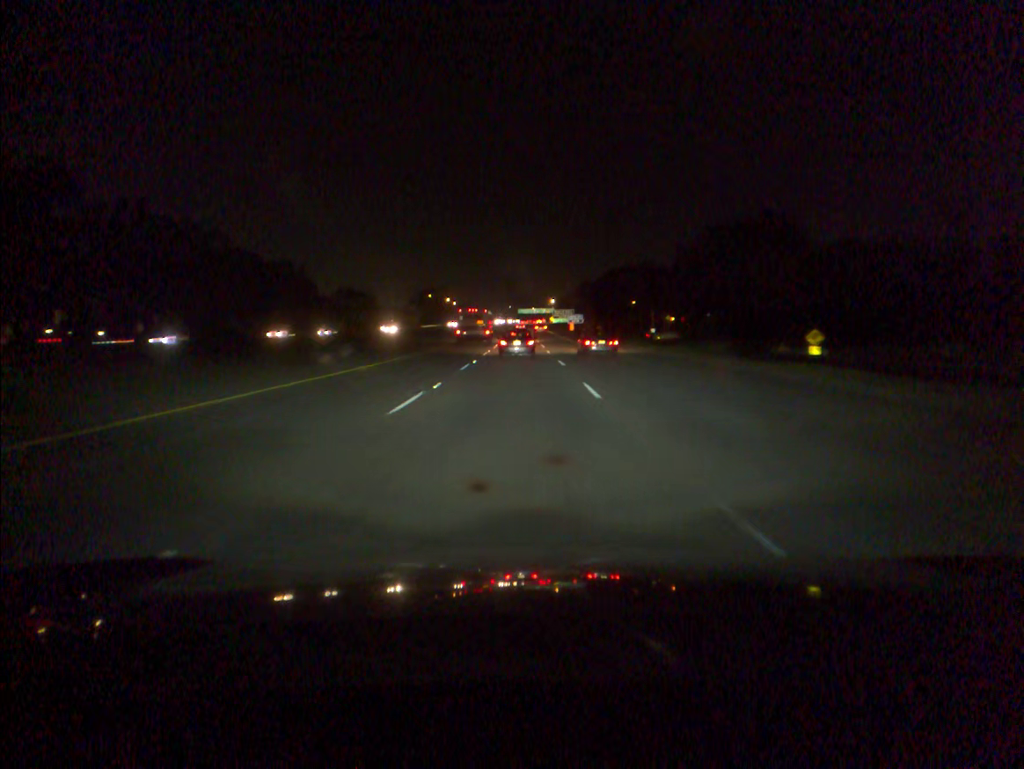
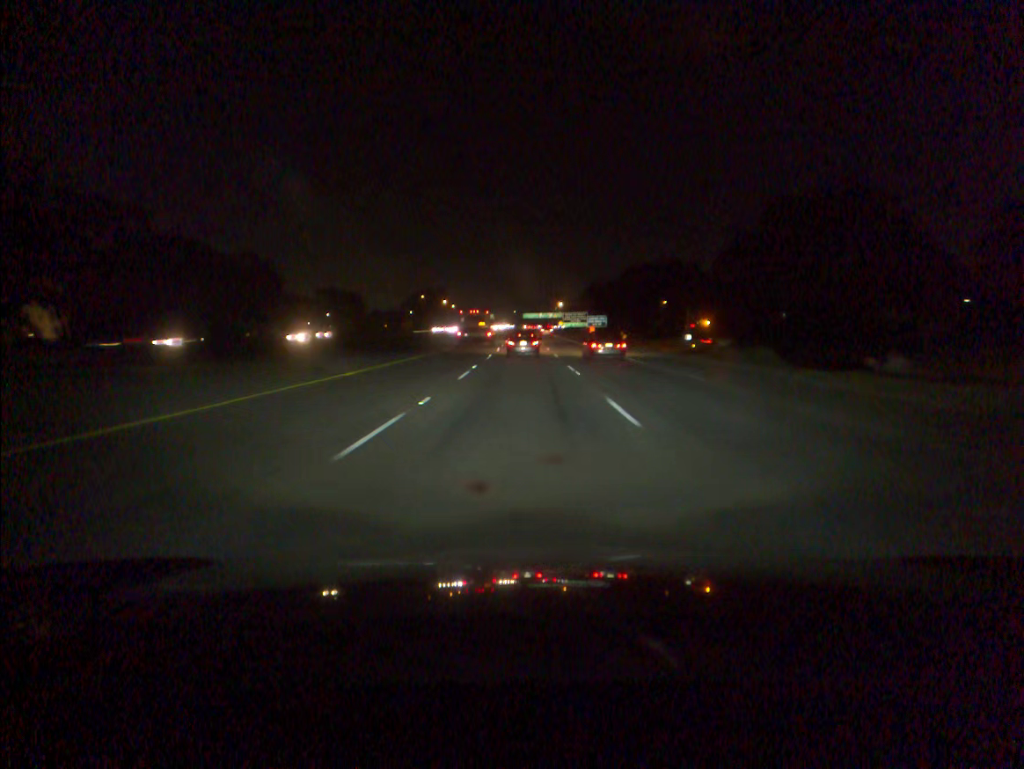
(-0.2, +34.1) m; 0°
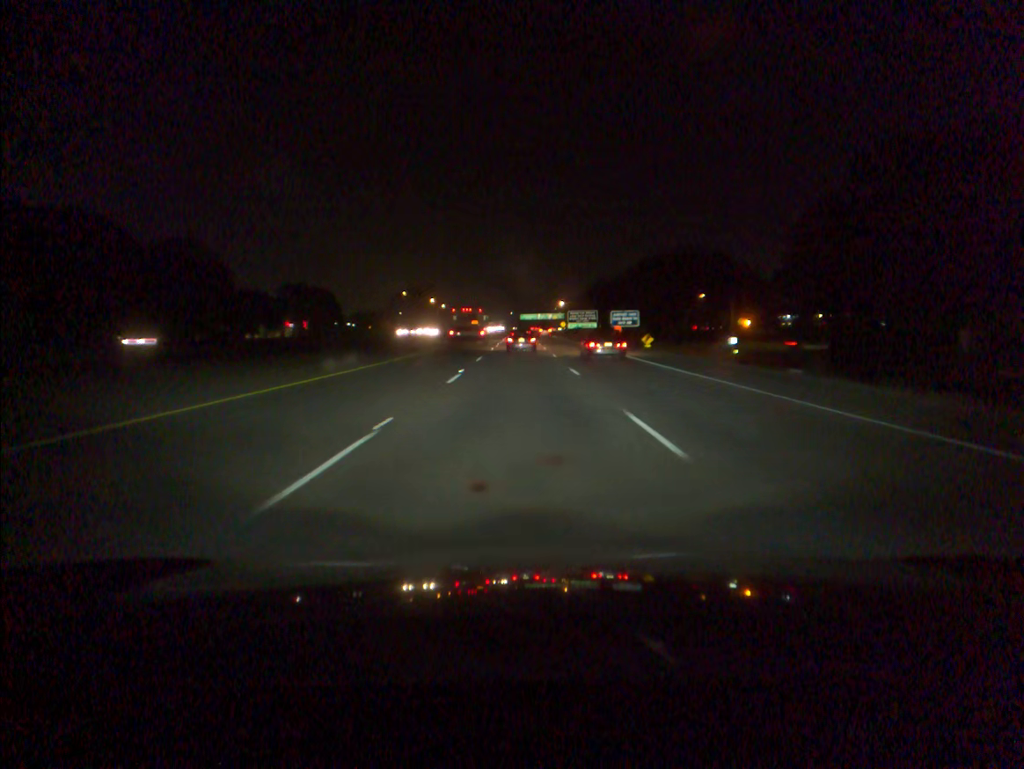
(+0.1, +34.2) m; 0°
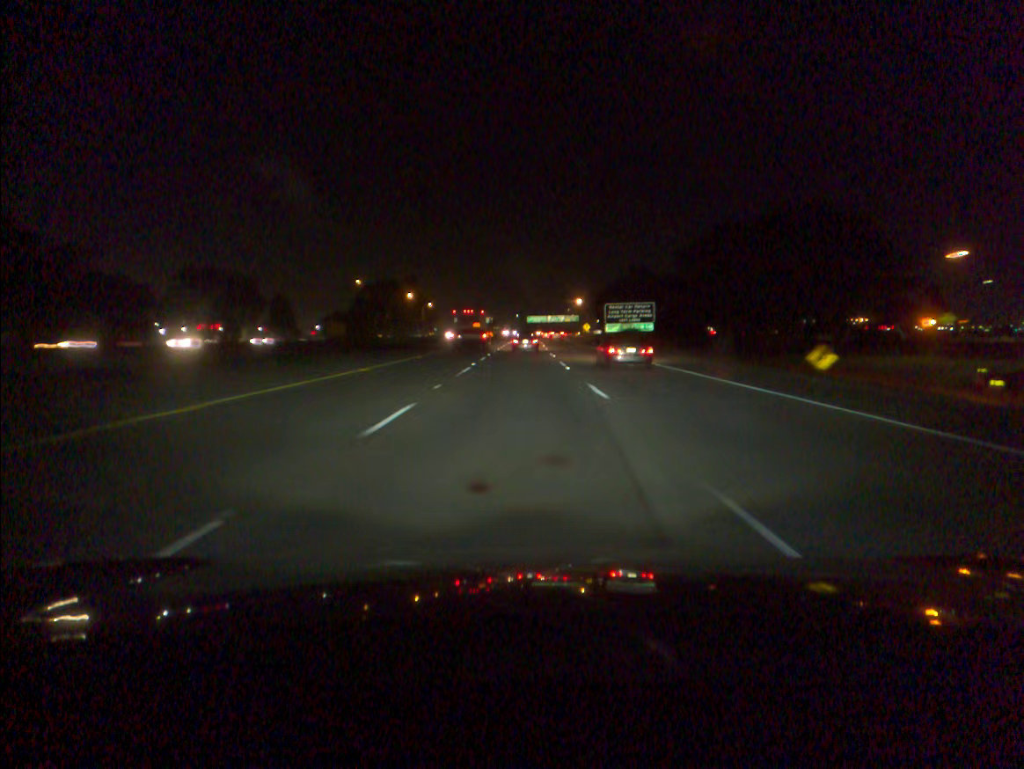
(-0.2, +68.2) m; 0°
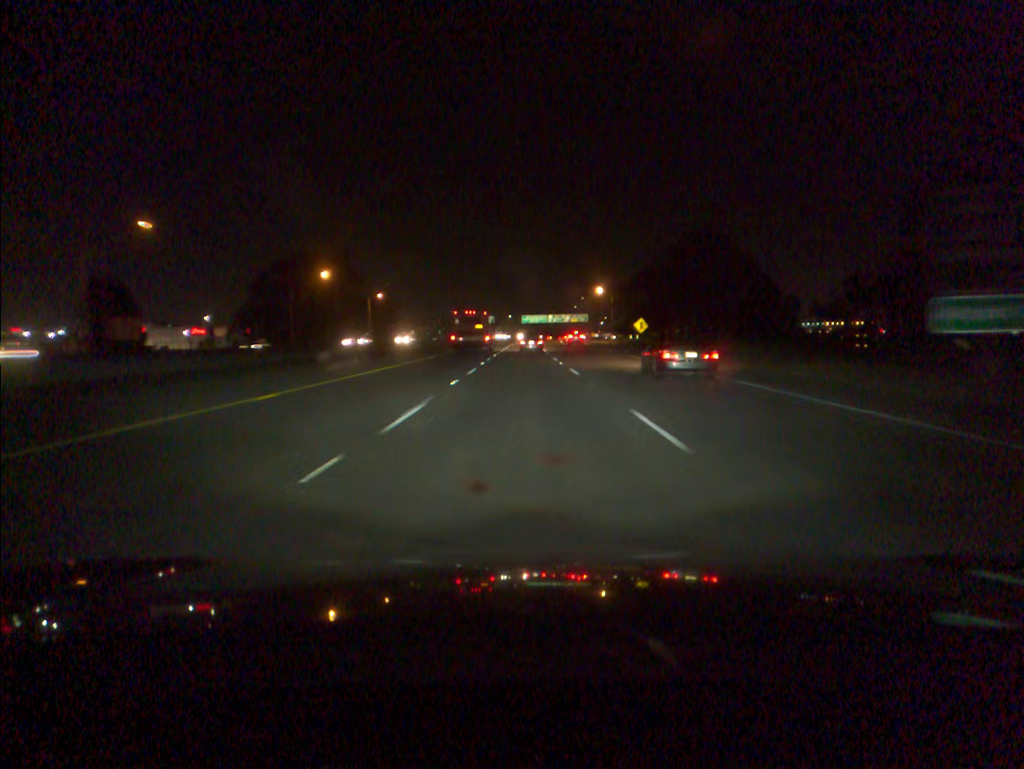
(0.0, +84.2) m; 0°
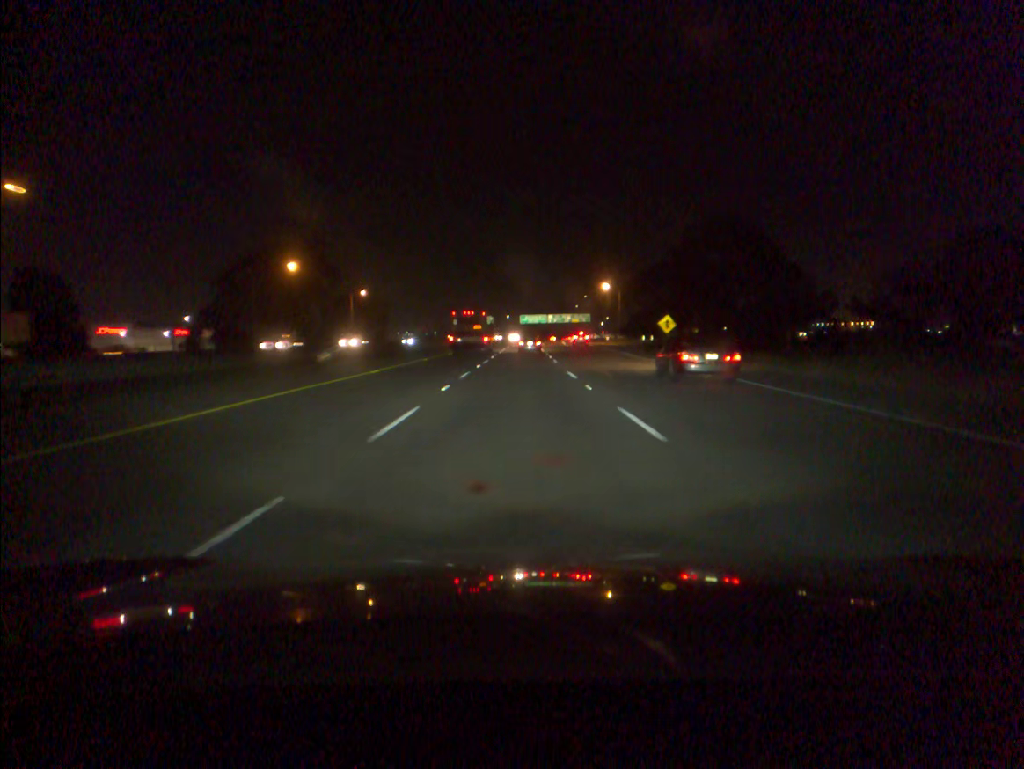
(0.0, +16.9) m; 0°
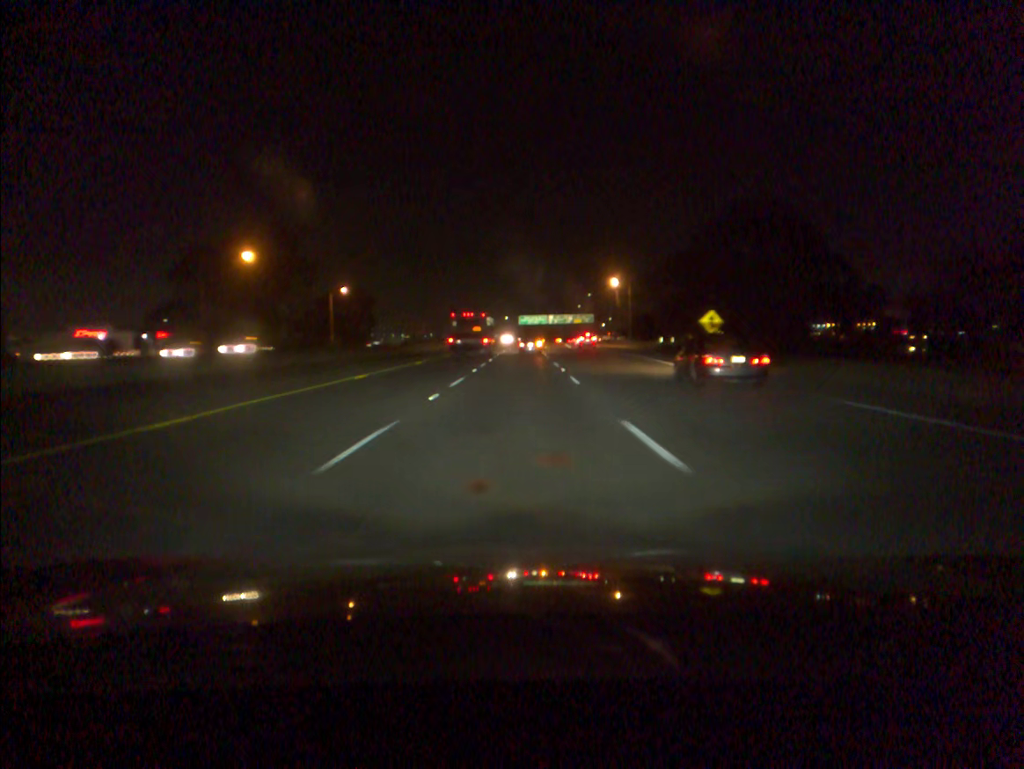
(0.0, +16.9) m; 0°
